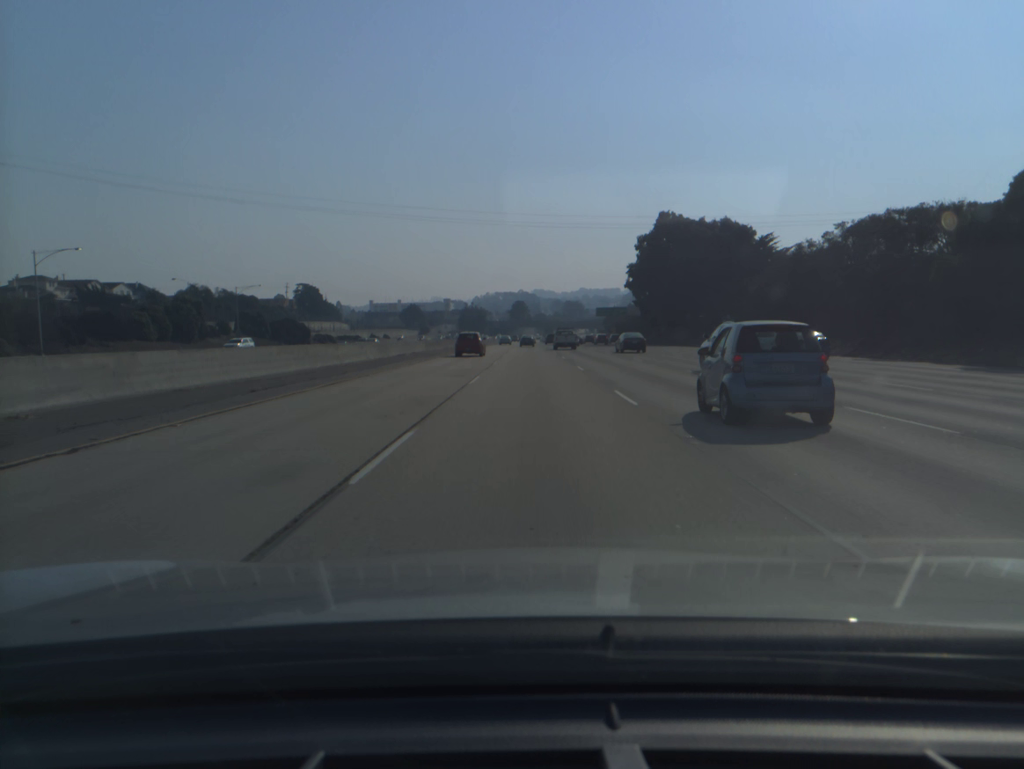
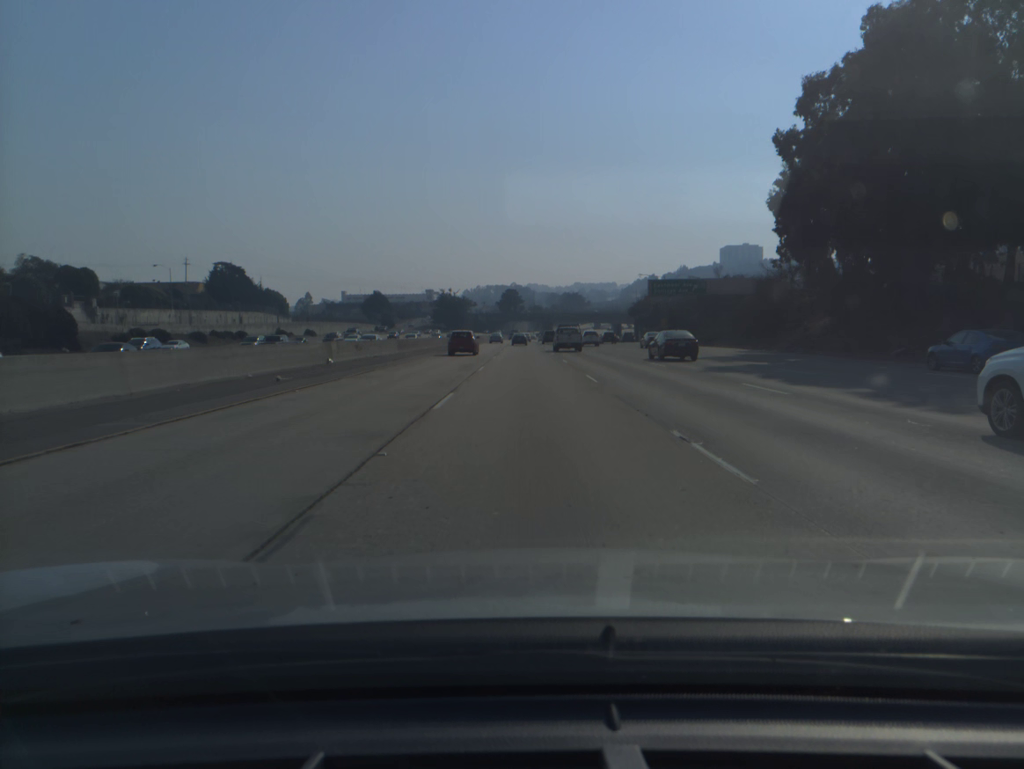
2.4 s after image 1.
(+0.4, +81.2) m; 0°
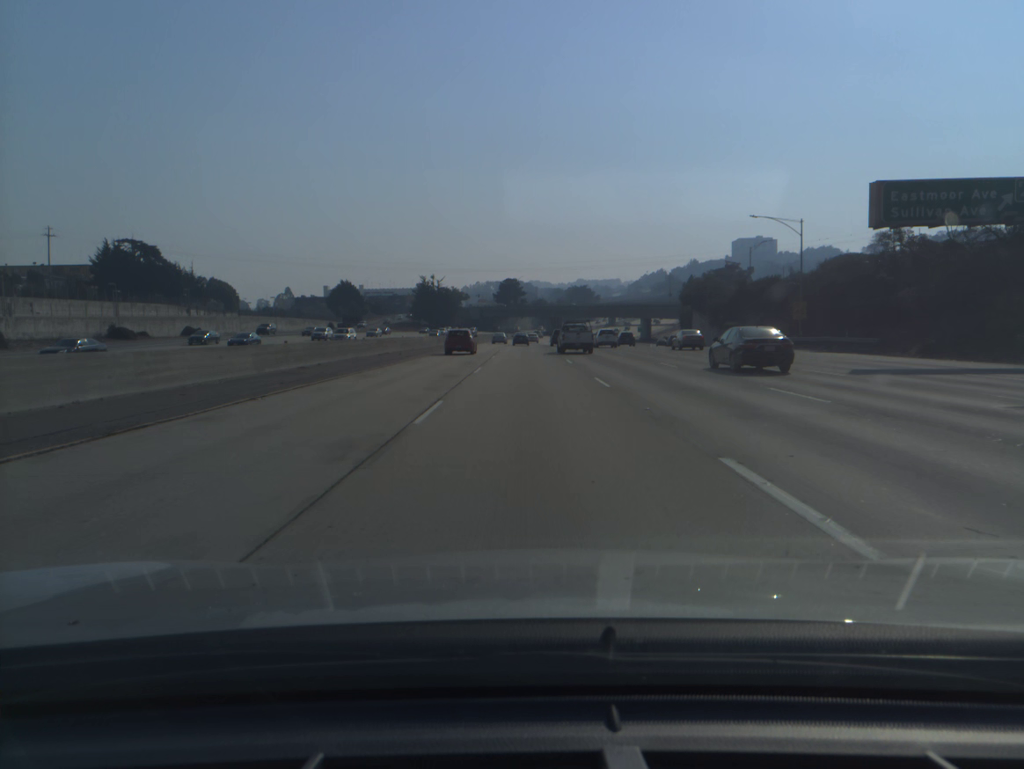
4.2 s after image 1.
(-0.1, +60.9) m; 0°
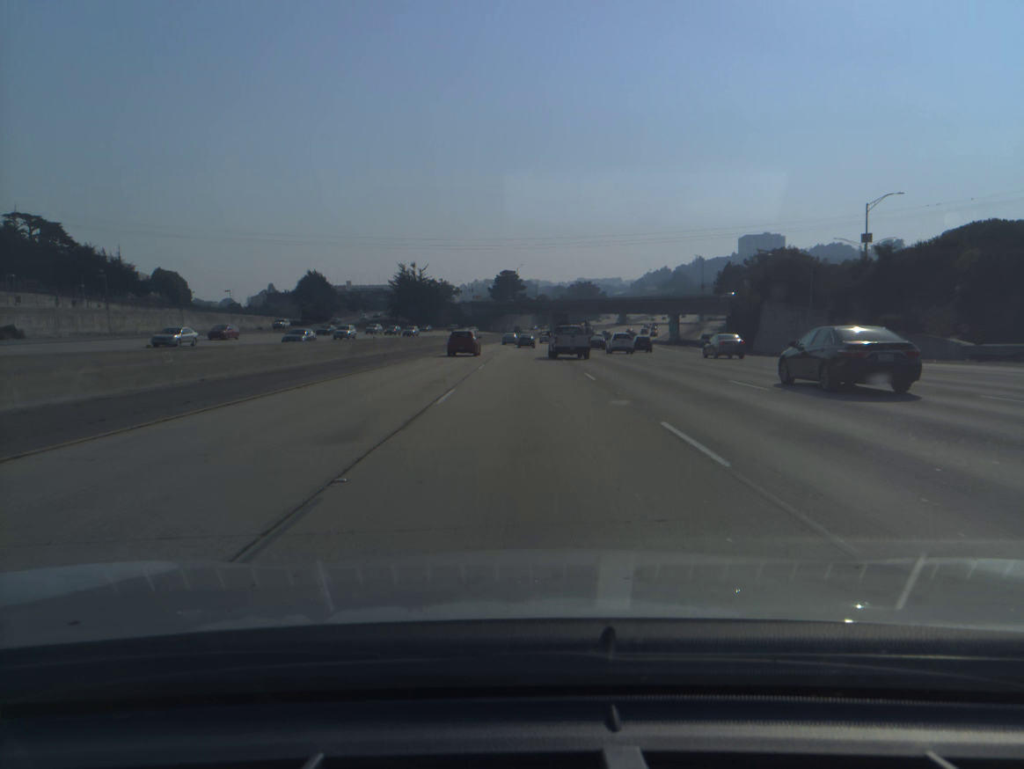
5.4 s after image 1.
(0.0, +40.5) m; 0°
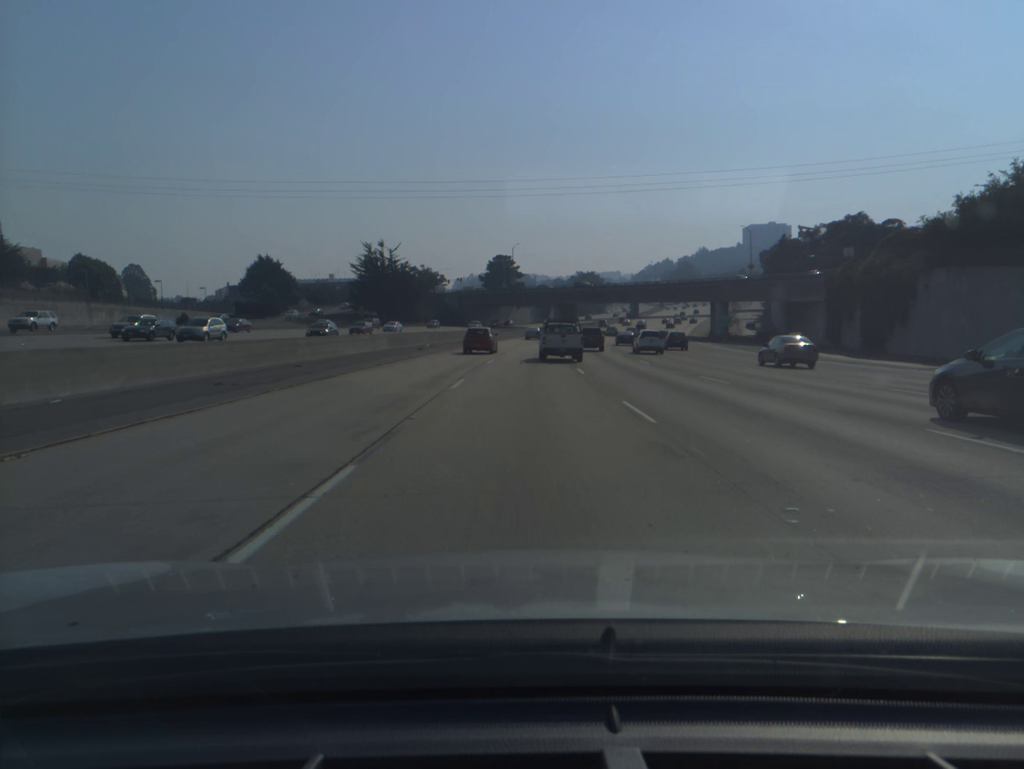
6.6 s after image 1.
(+0.1, +40.1) m; 0°
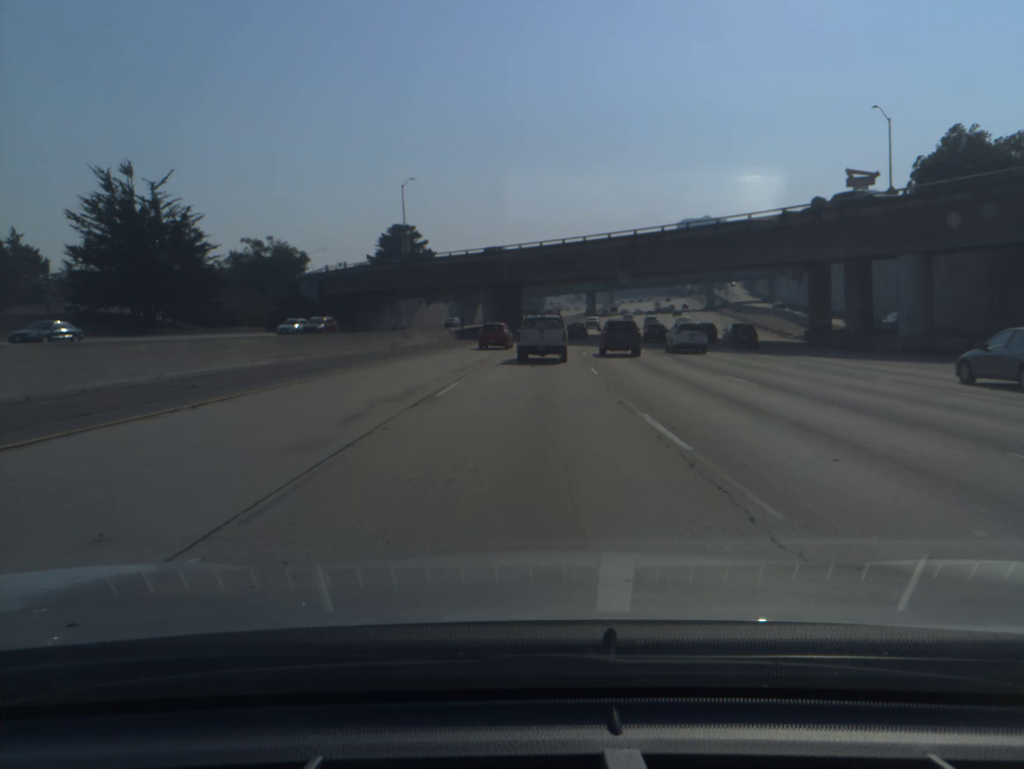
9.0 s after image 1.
(+2.5, +76.4) m; +5°
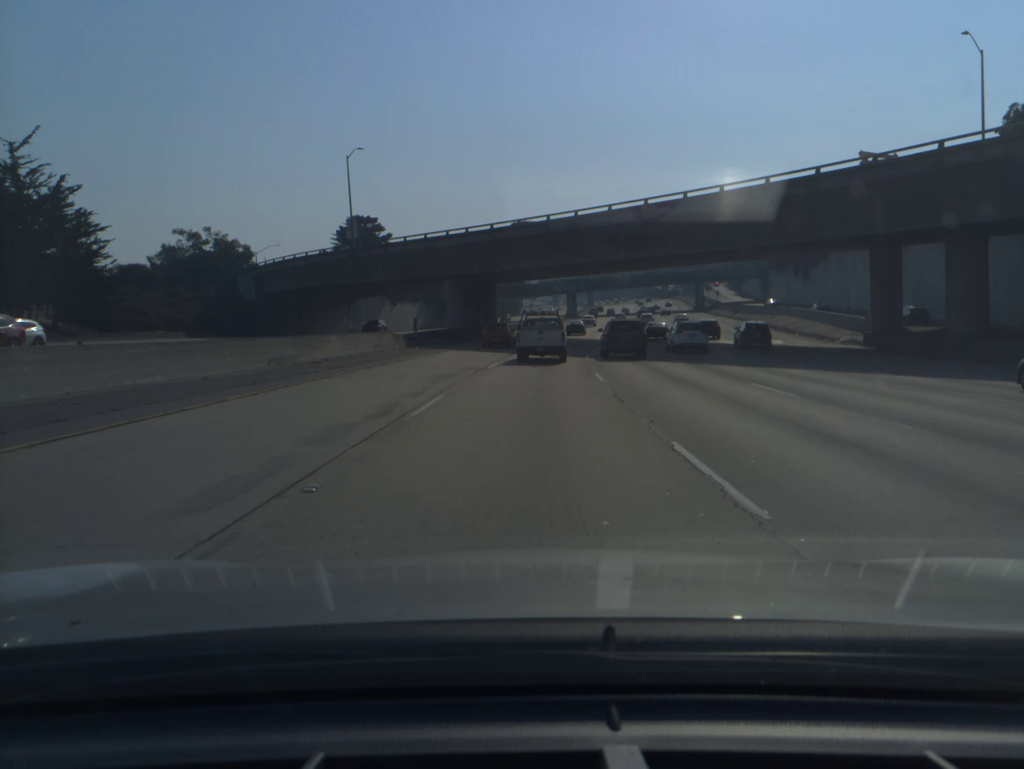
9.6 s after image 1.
(+0.3, +17.9) m; +2°
